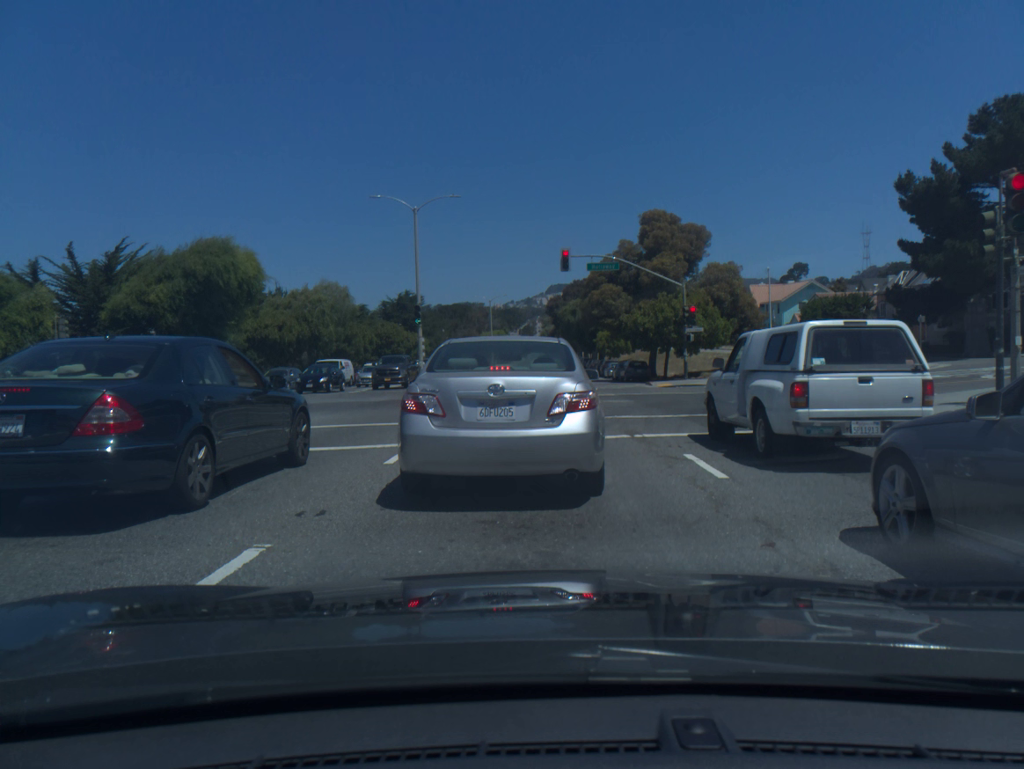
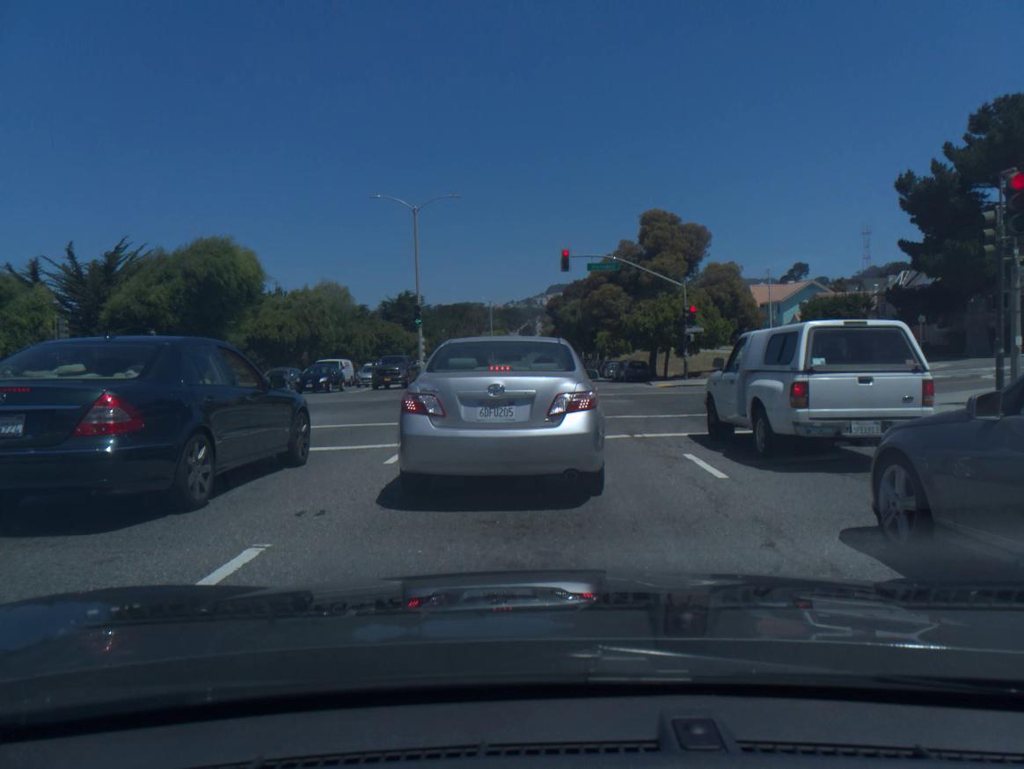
(0.0, 0.0) m; 0°
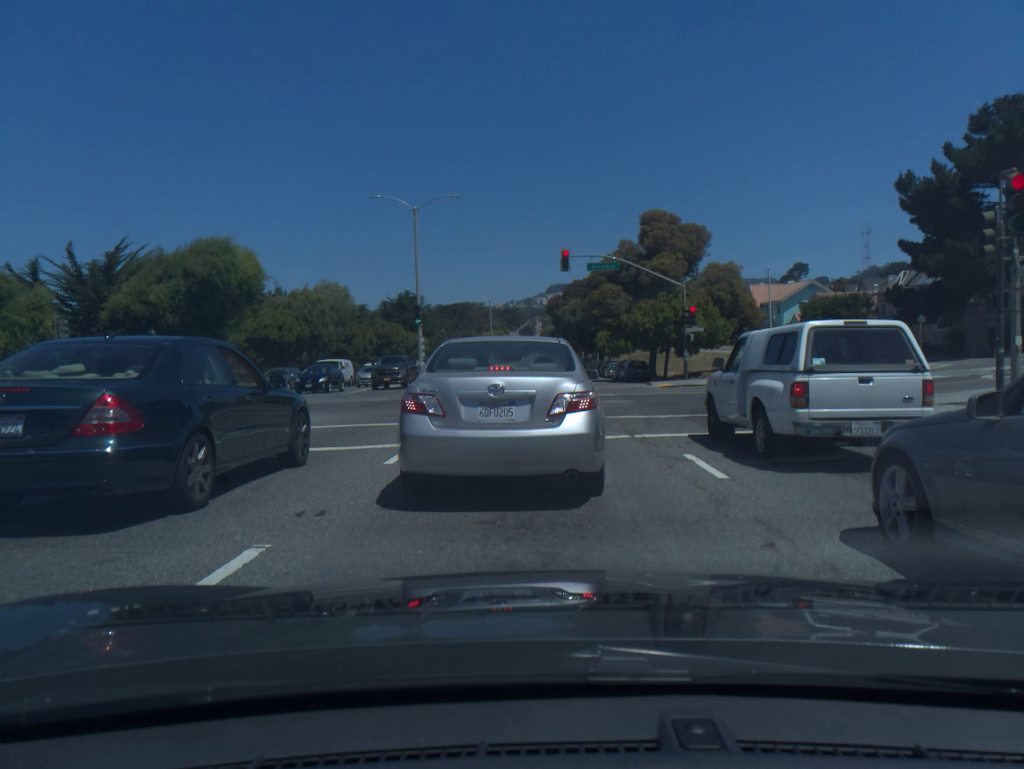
(0.0, 0.0) m; 0°
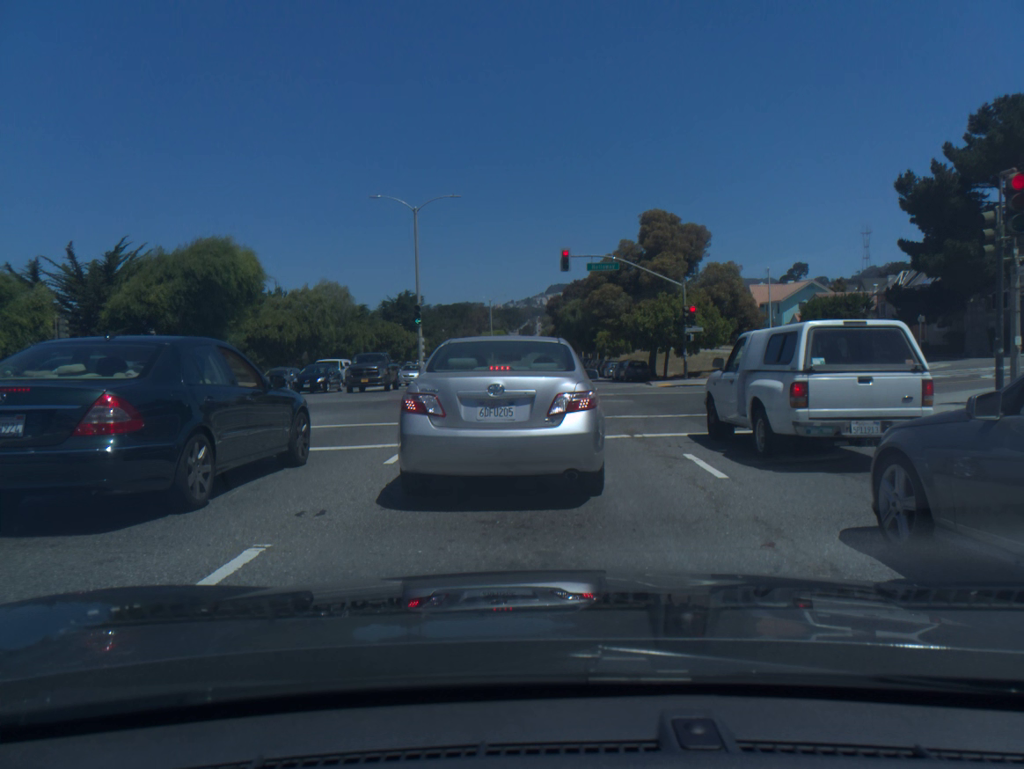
(0.0, 0.0) m; 0°
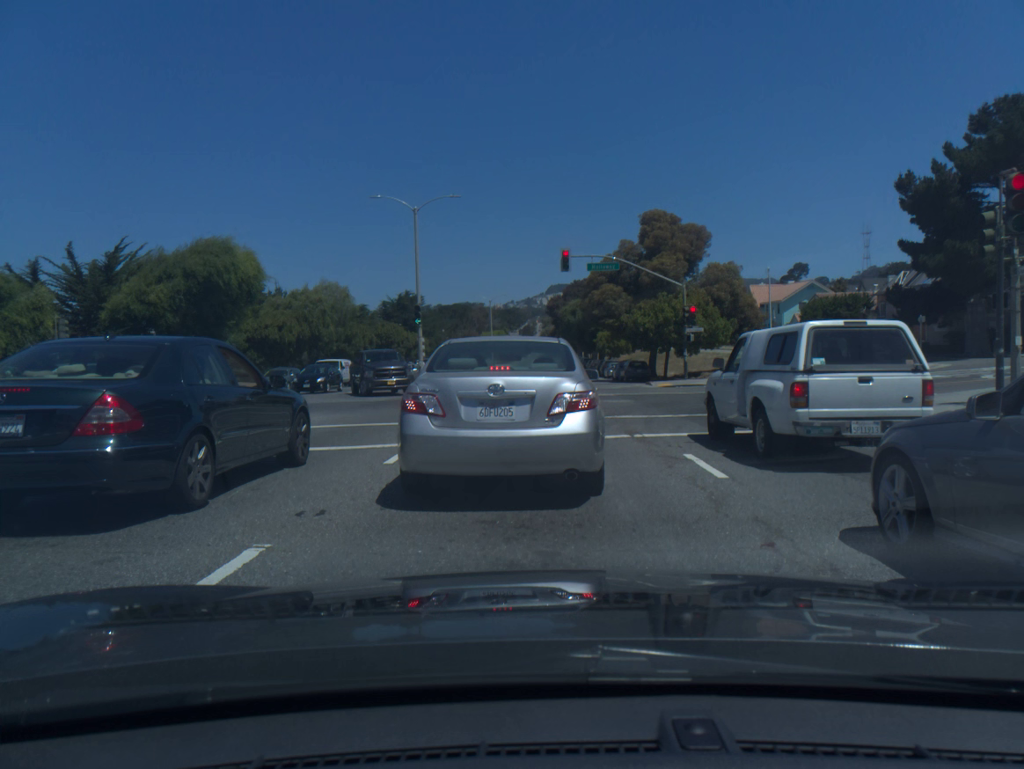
(0.0, 0.0) m; 0°
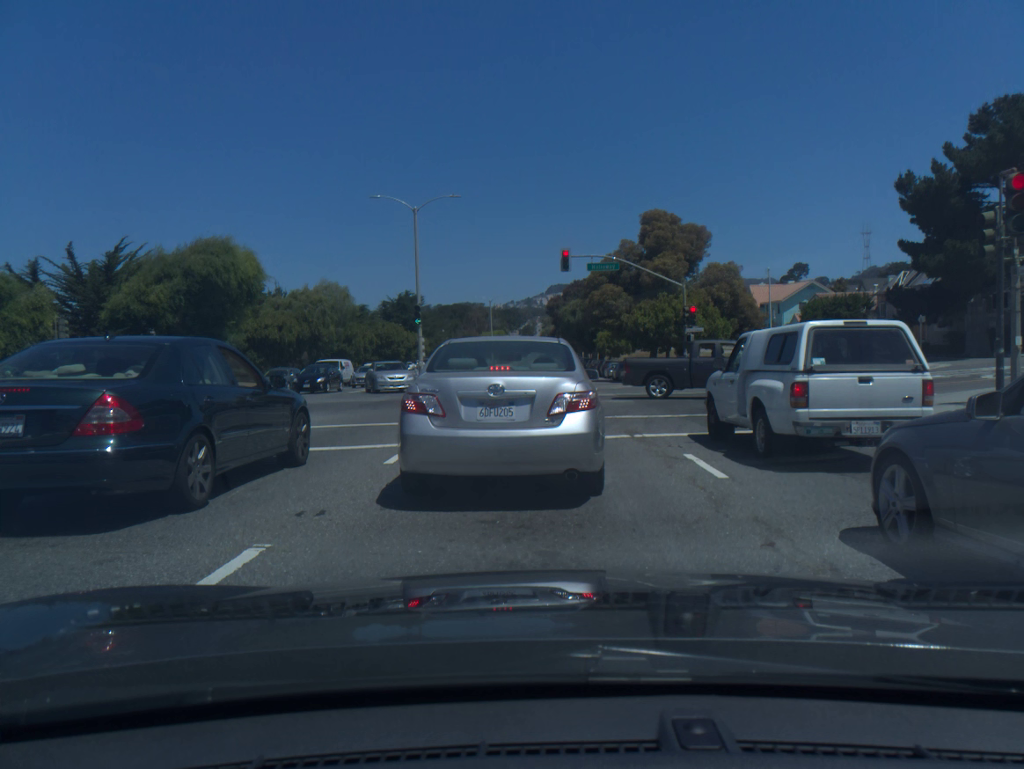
(0.0, 0.0) m; 0°
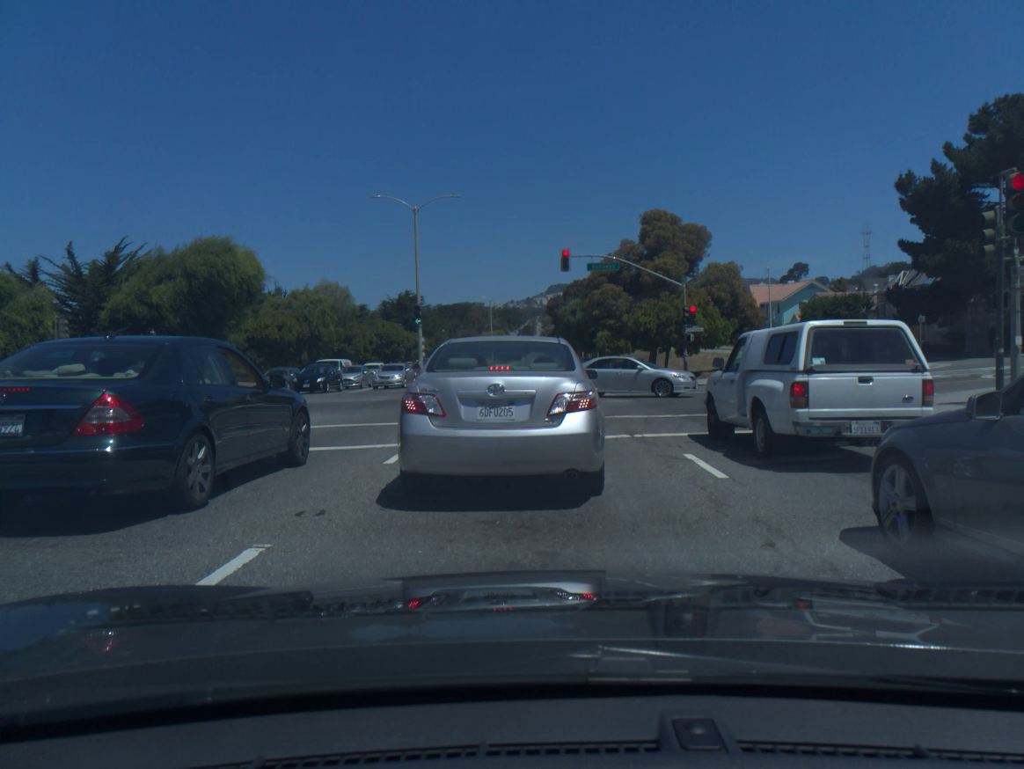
(0.0, 0.0) m; 0°
